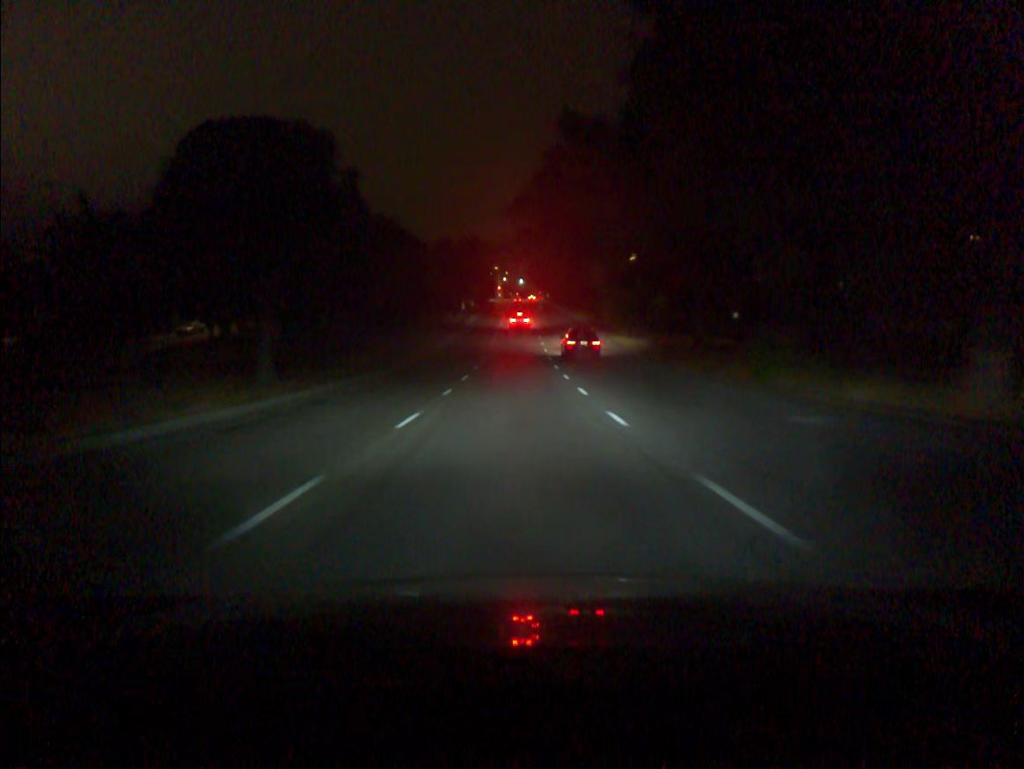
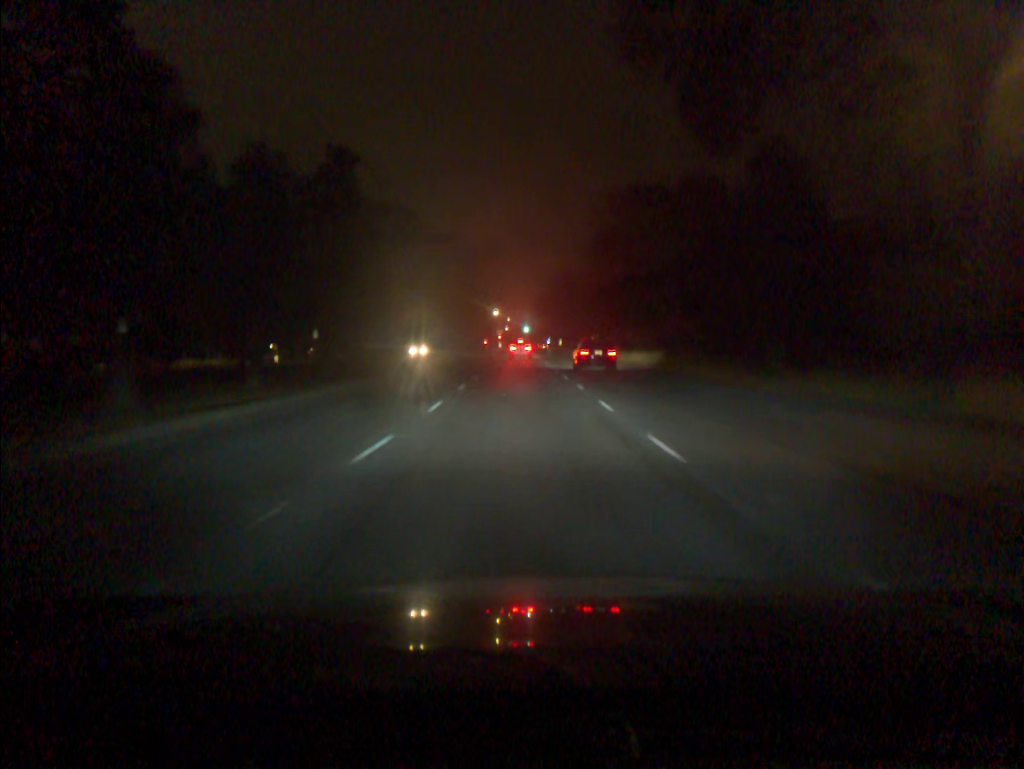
(-0.1, +47.2) m; 0°
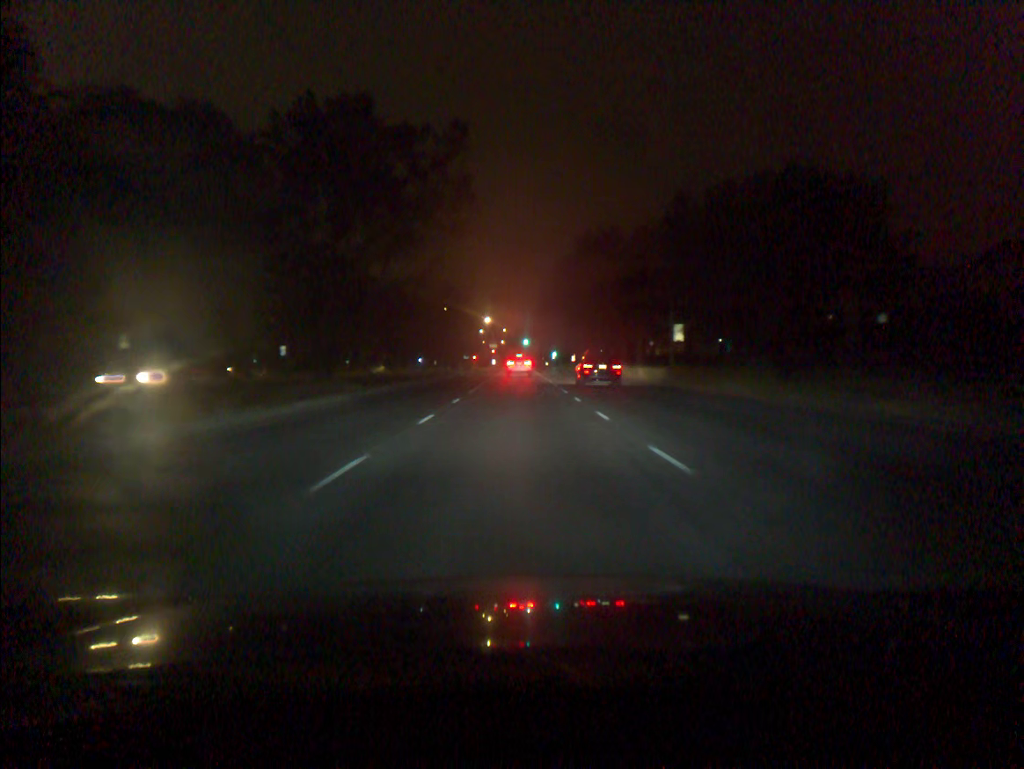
(+0.3, +44.2) m; 0°
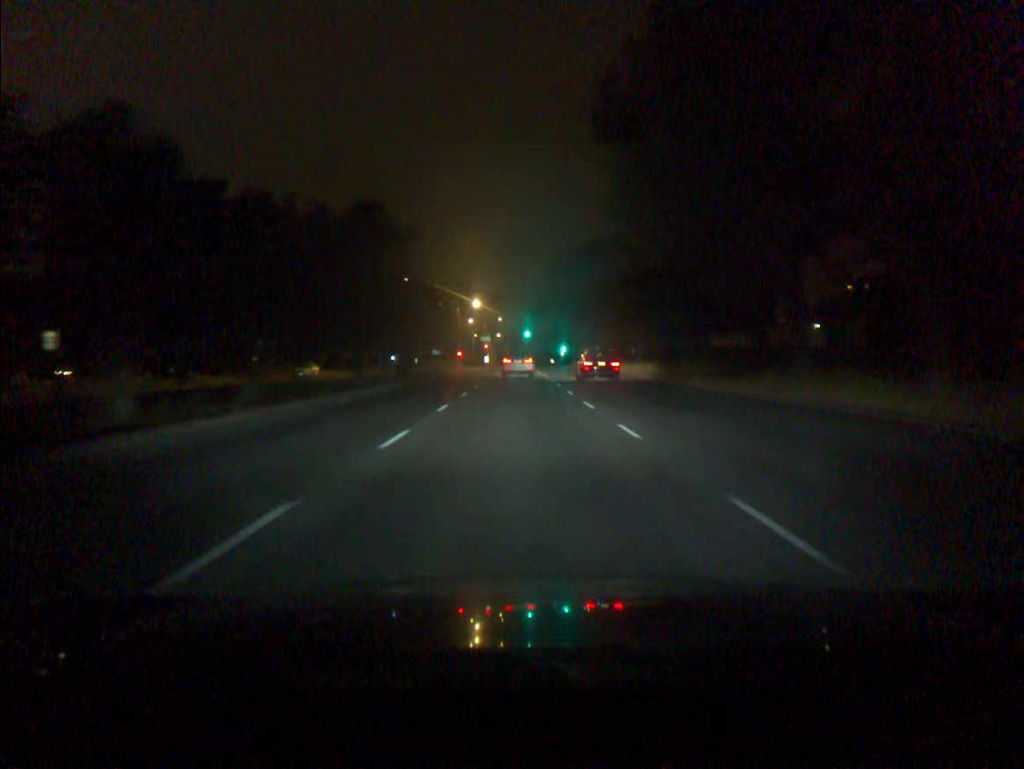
(+0.1, +39.6) m; 0°
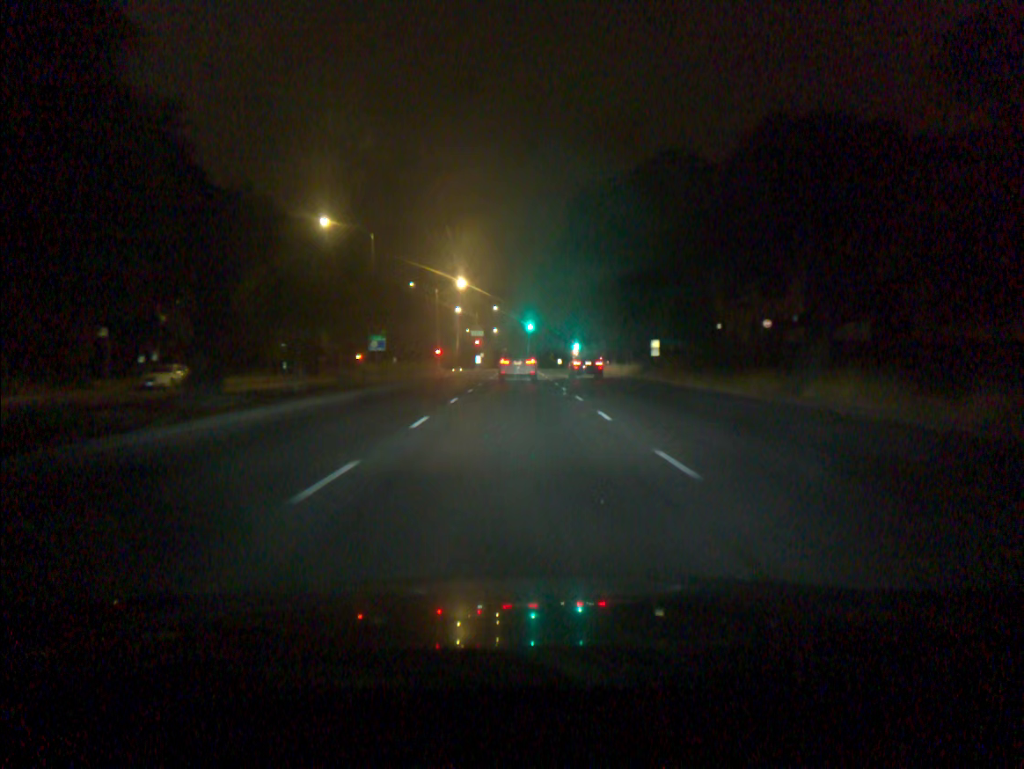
(-0.1, +33.1) m; 0°
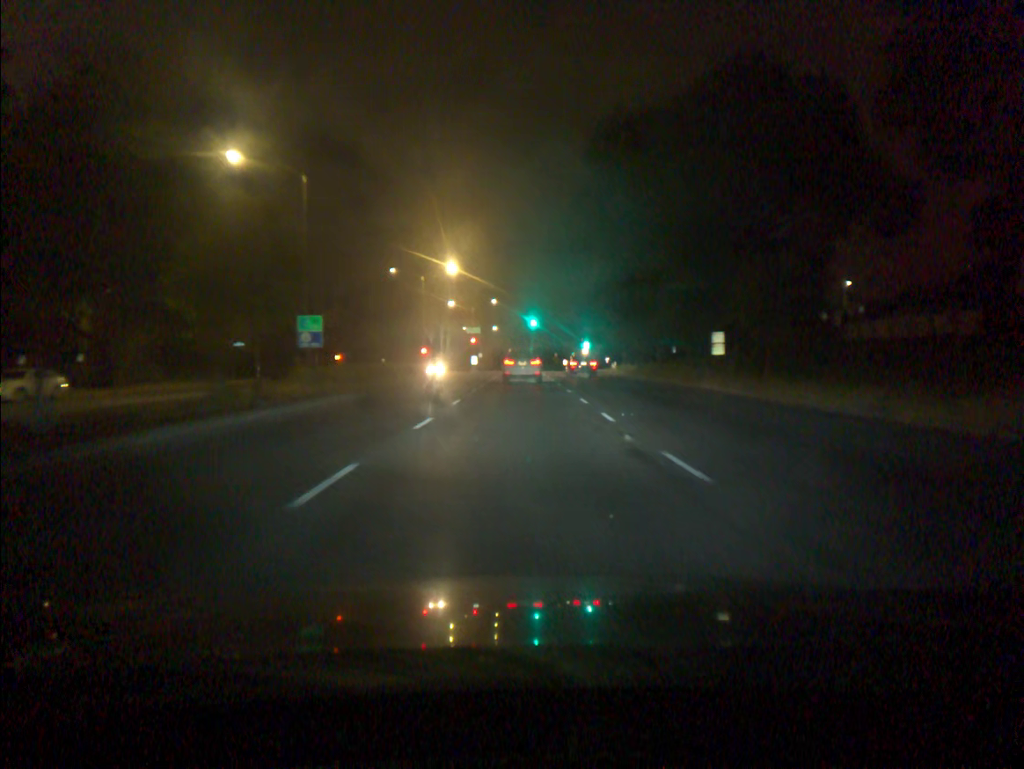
(0.0, +14.8) m; 0°
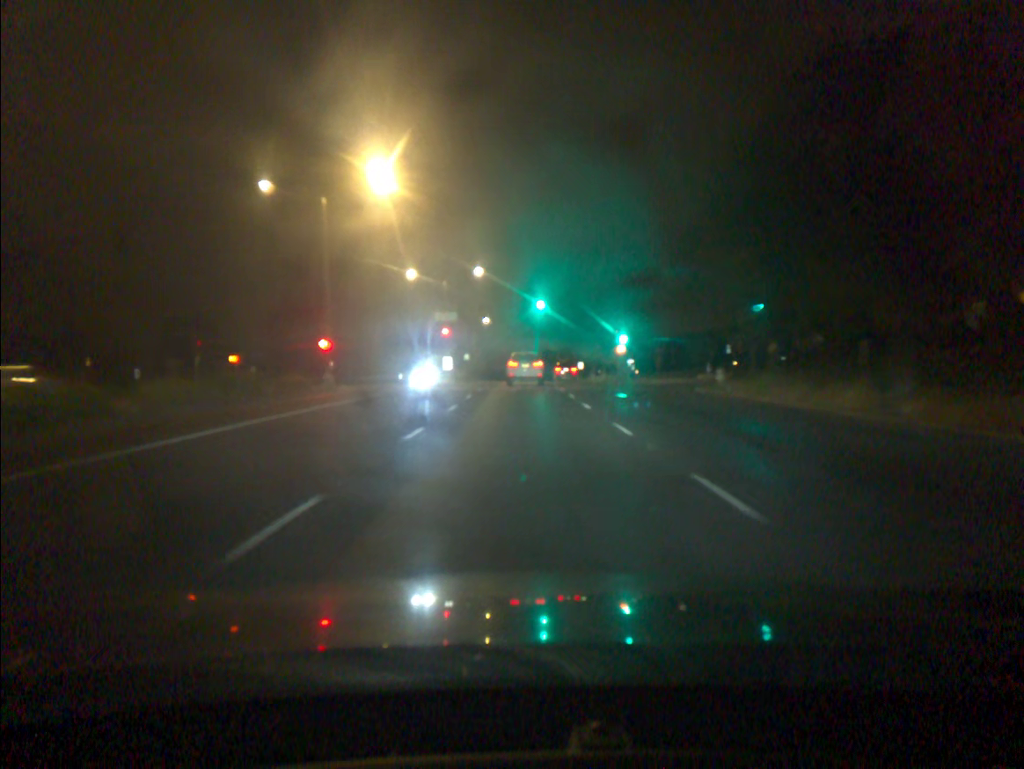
(+0.1, +37.4) m; 0°
